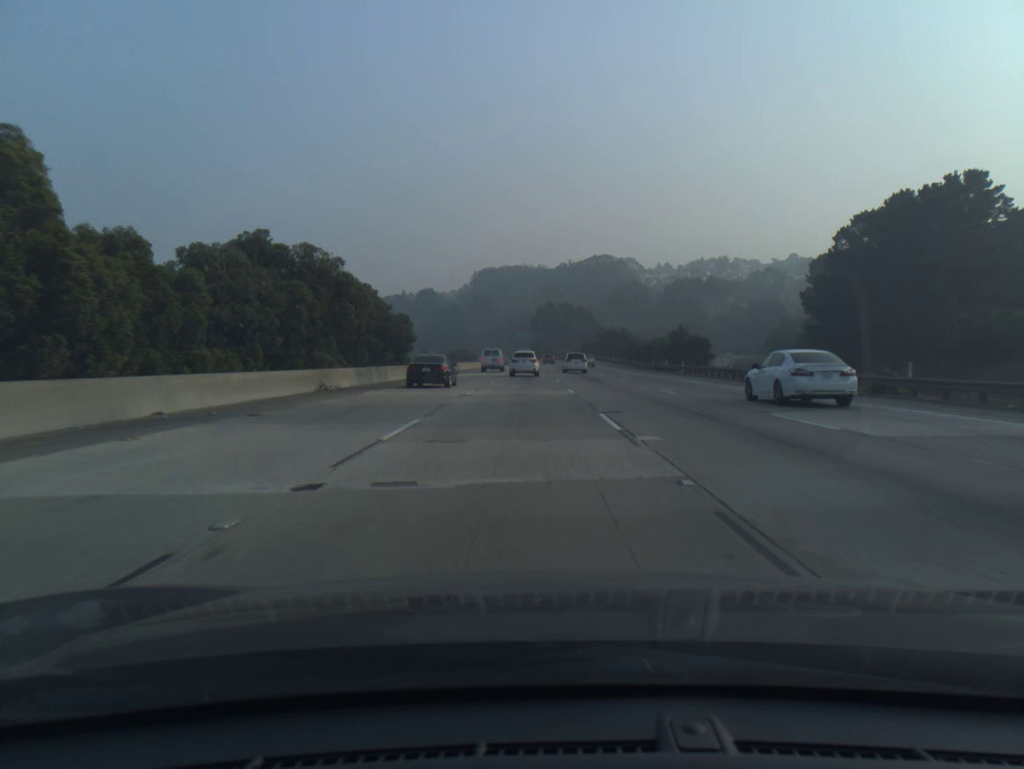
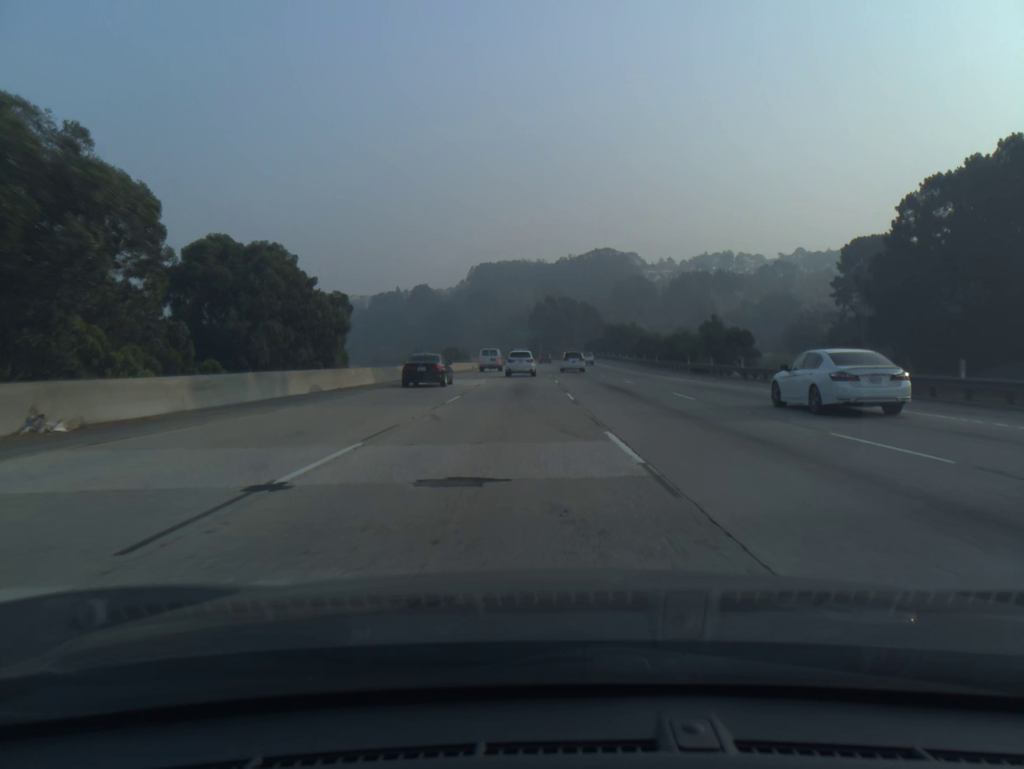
(0.0, +18.7) m; 0°
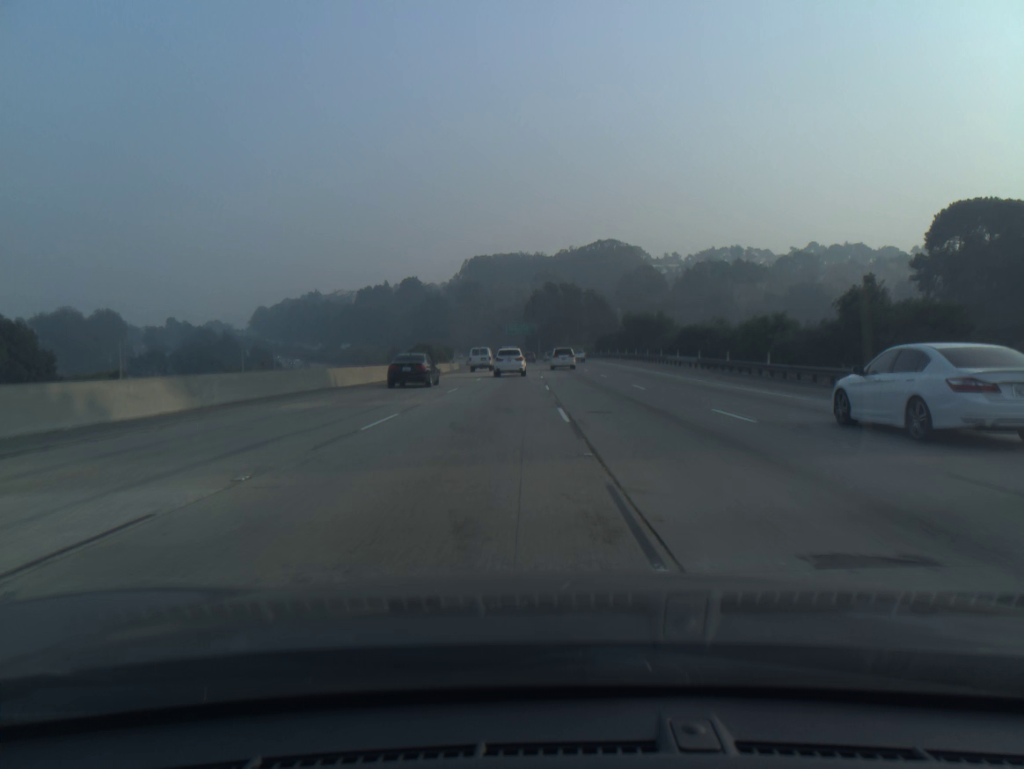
(0.0, +37.5) m; 0°
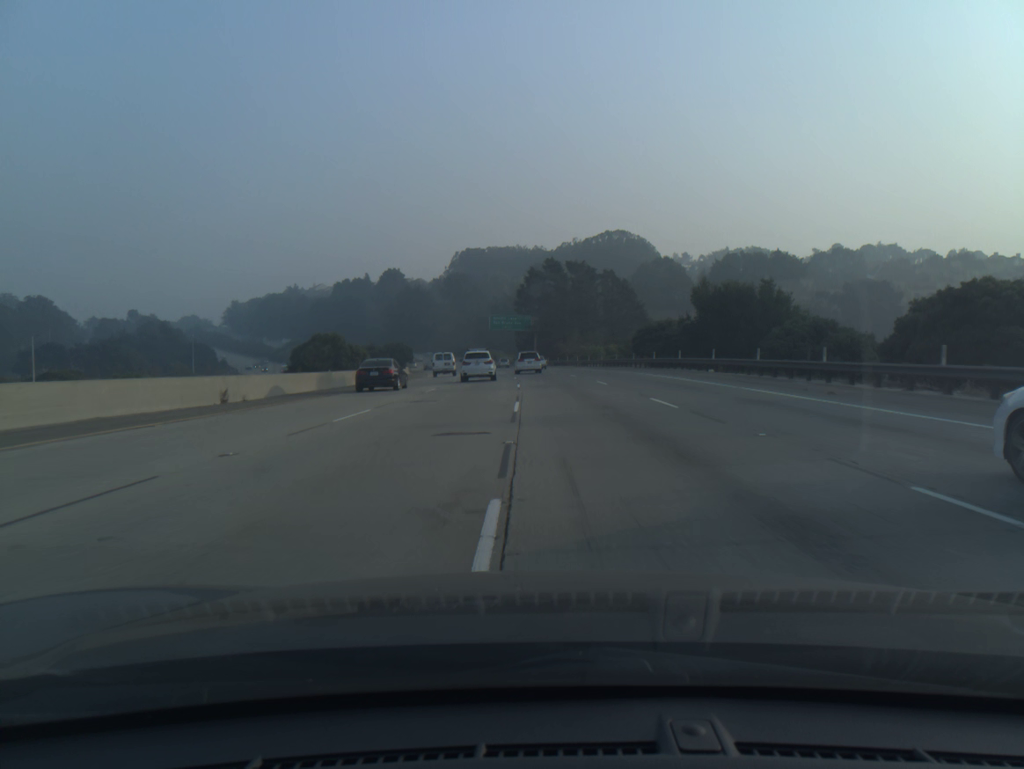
(+0.1, +56.2) m; 0°
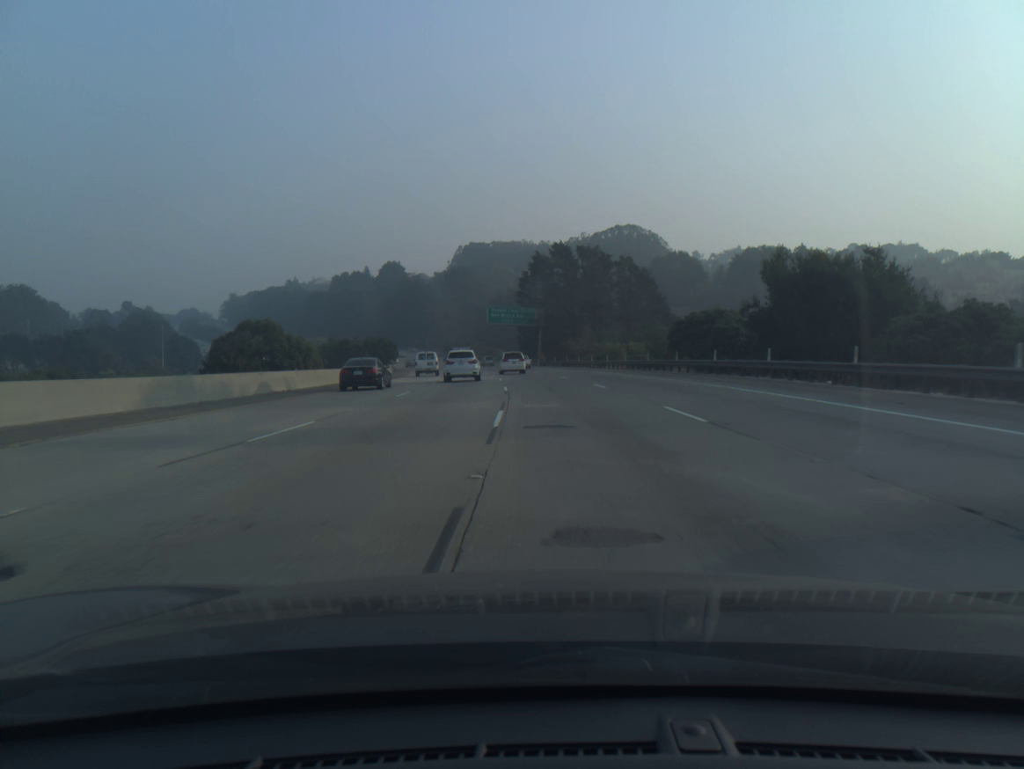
(0.0, +18.7) m; 0°
